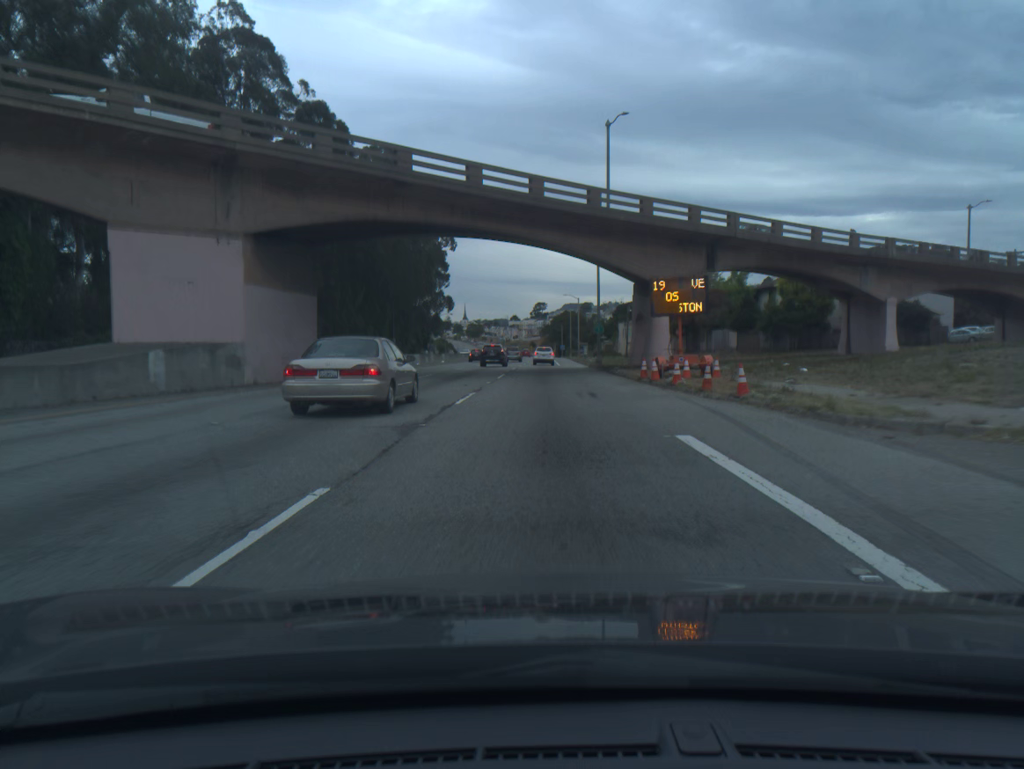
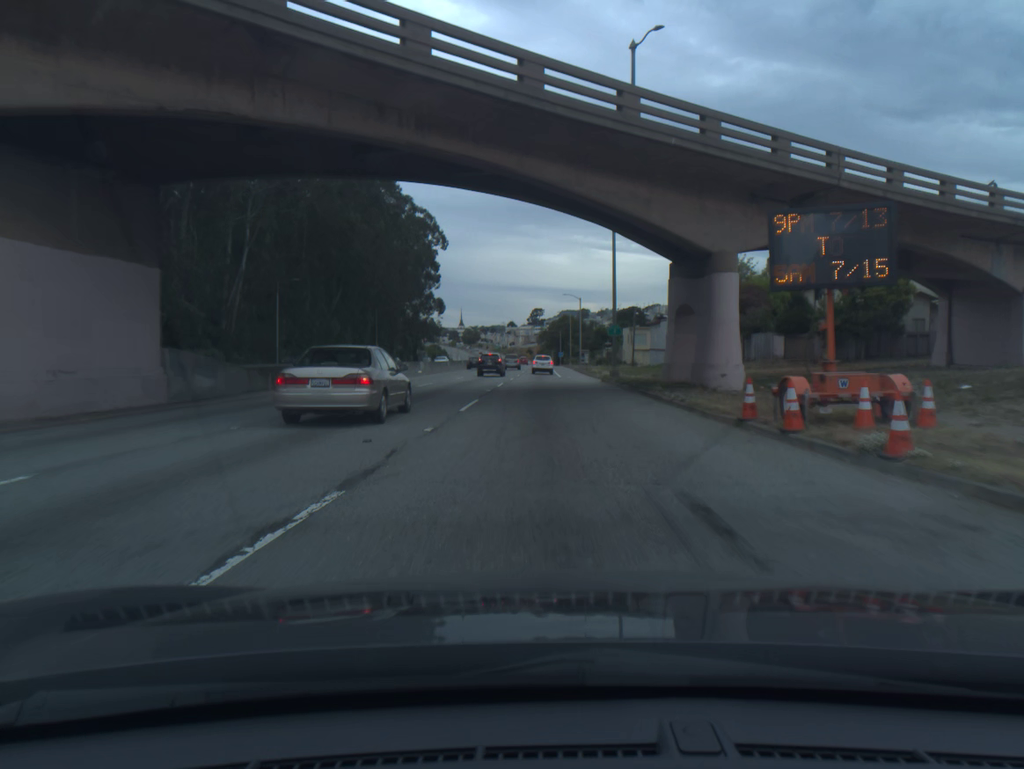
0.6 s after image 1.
(0.0, +13.7) m; 0°
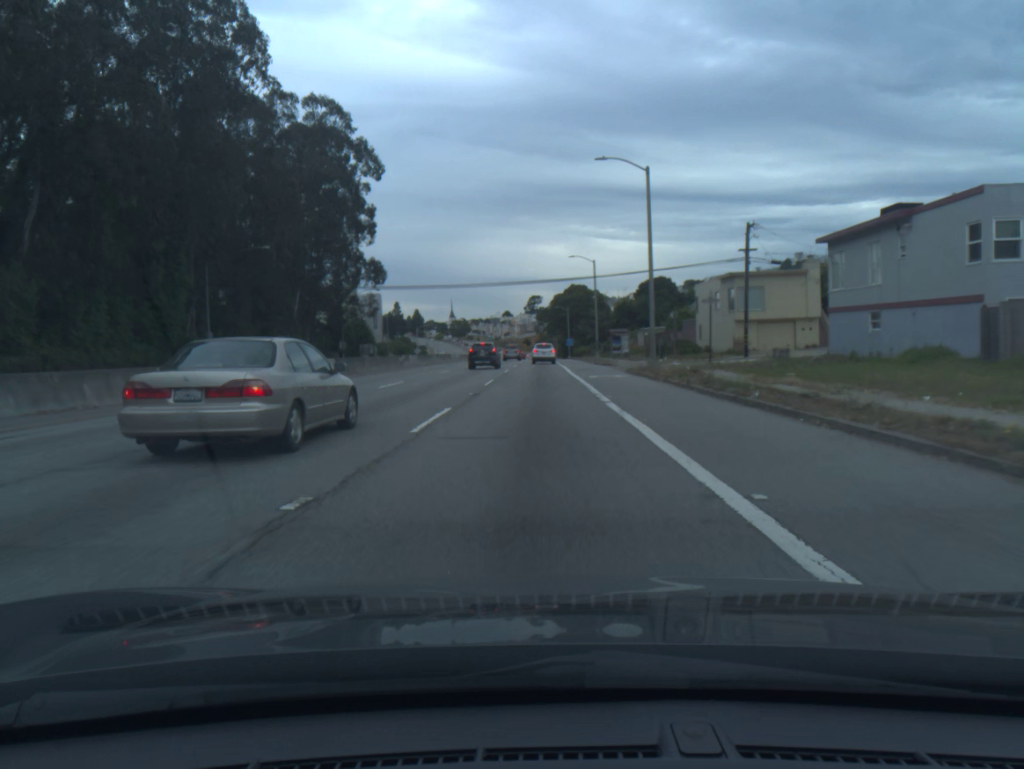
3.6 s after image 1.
(+0.1, +65.9) m; 0°
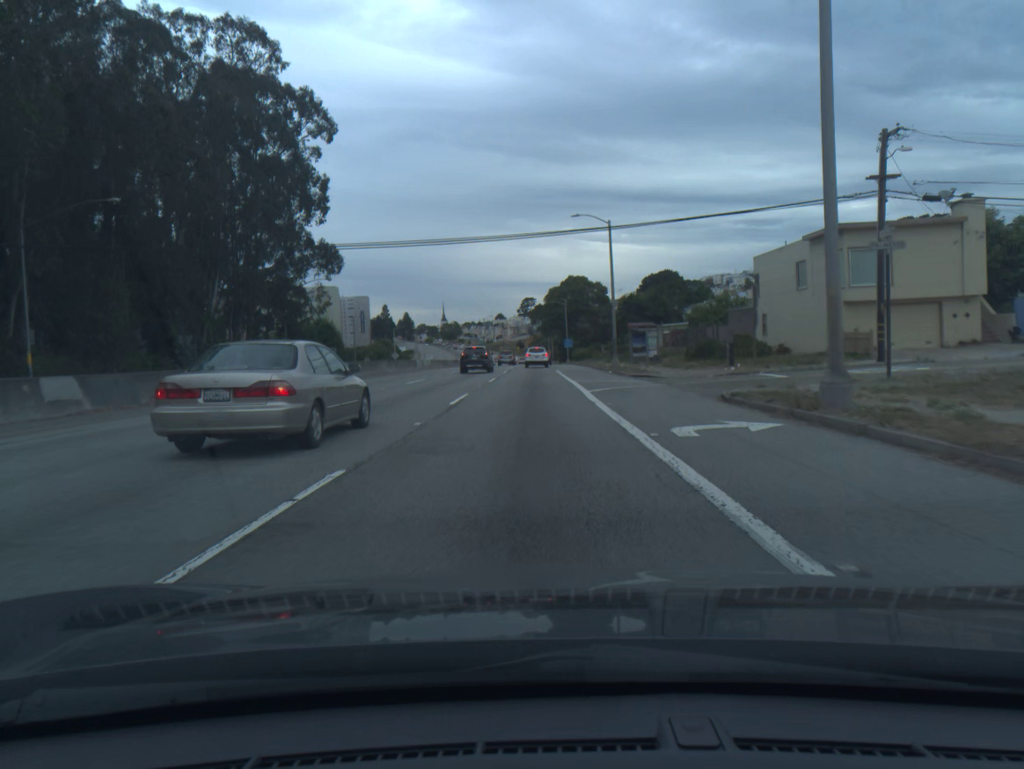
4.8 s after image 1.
(+0.1, +22.9) m; 0°
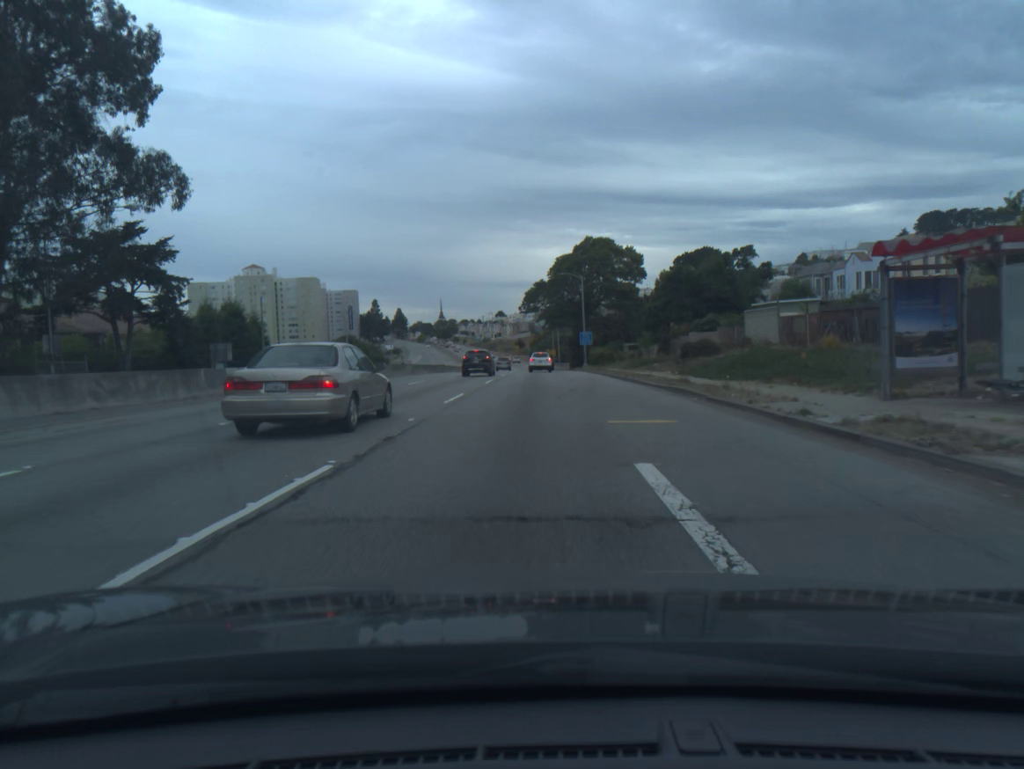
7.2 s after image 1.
(+0.1, +43.2) m; 0°
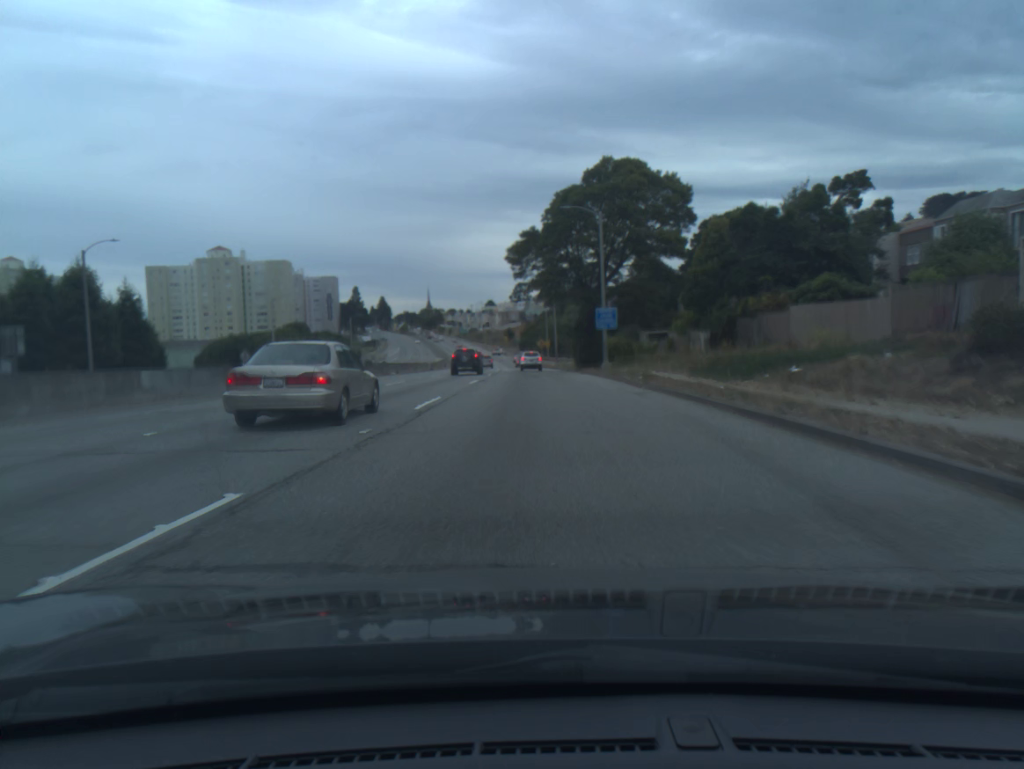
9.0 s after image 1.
(+0.1, +31.4) m; +1°
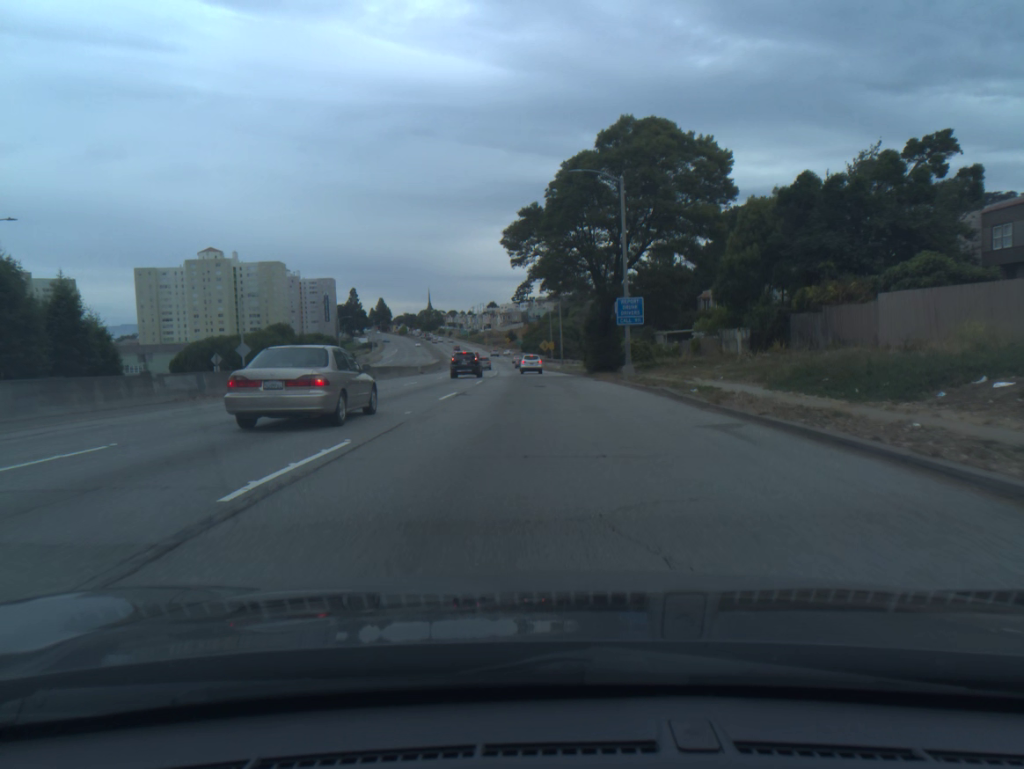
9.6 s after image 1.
(0.0, +10.3) m; 0°
